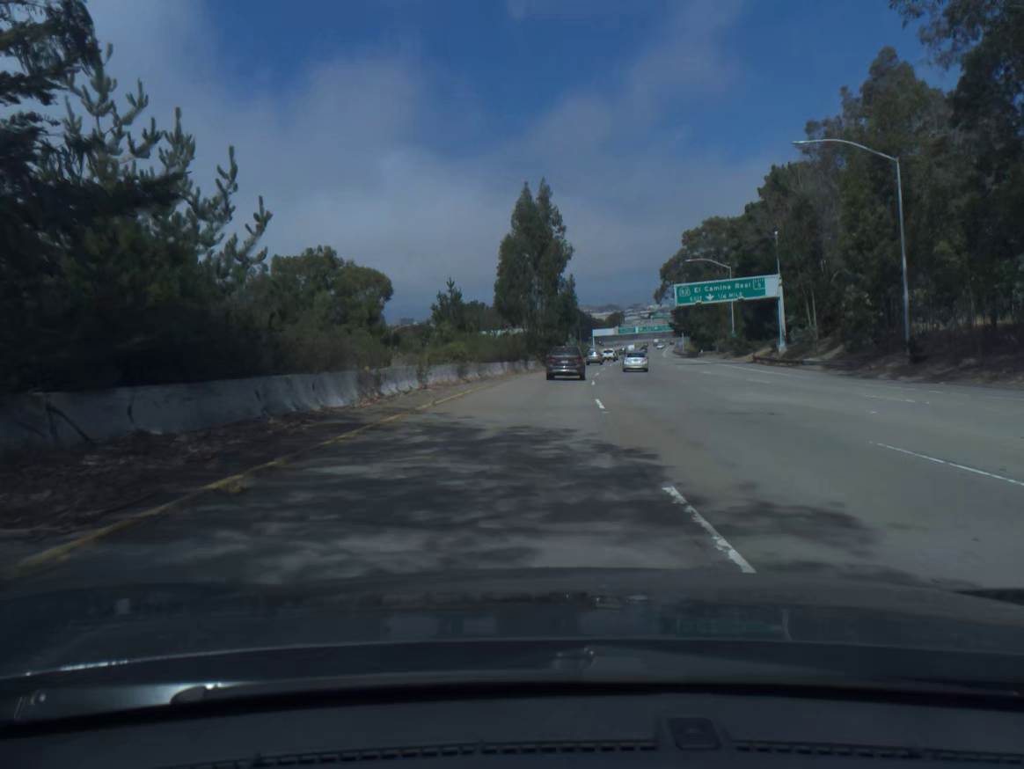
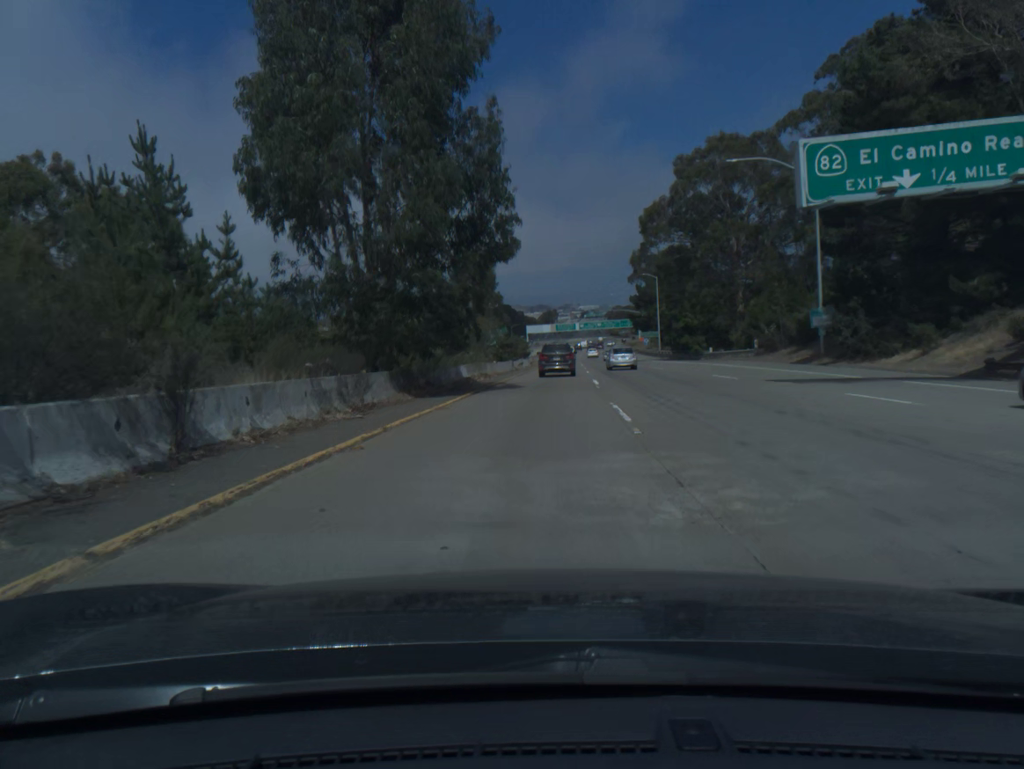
(+2.2, +49.6) m; +5°
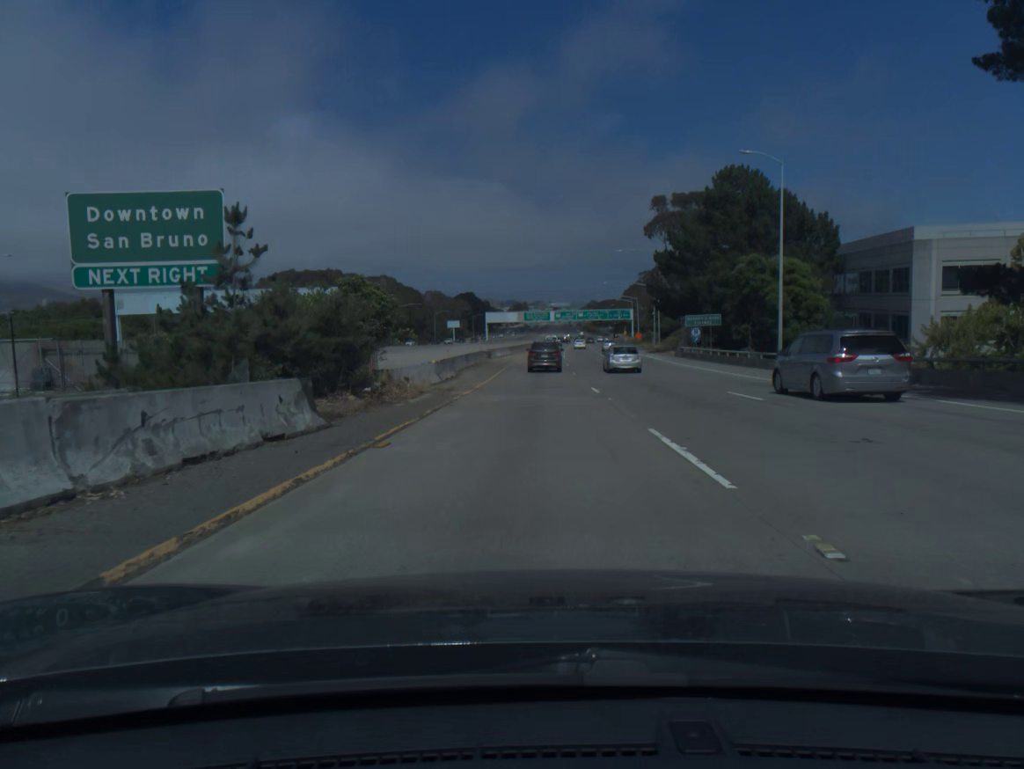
(+2.1, +66.7) m; +2°
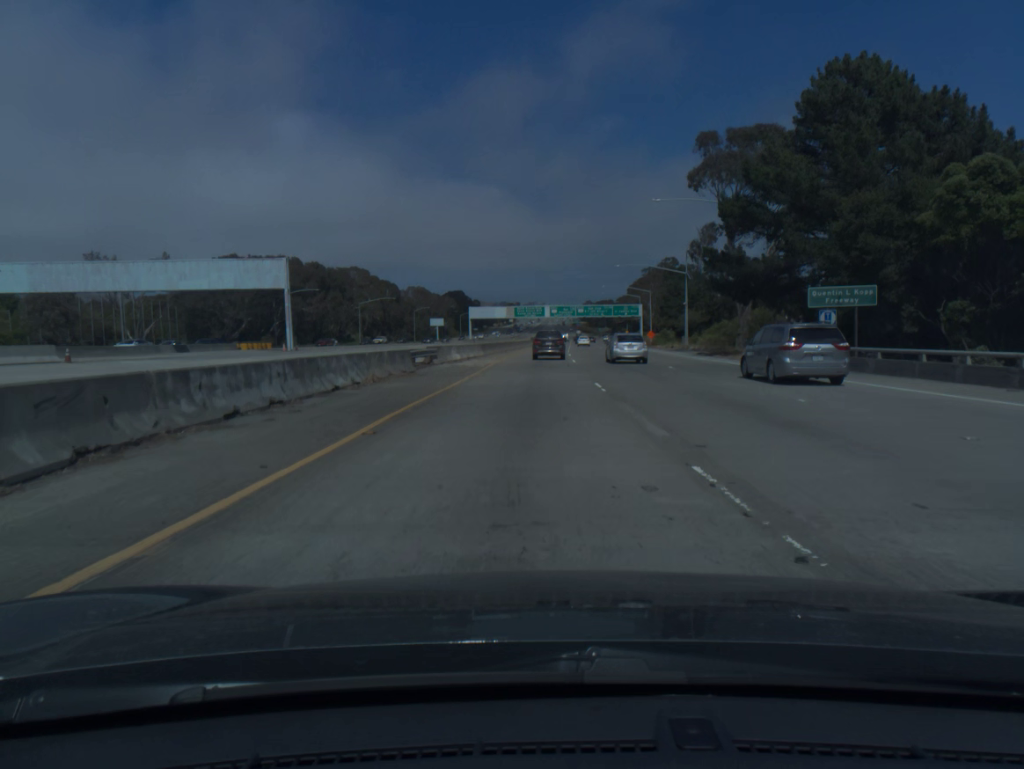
(0.0, +33.4) m; 0°
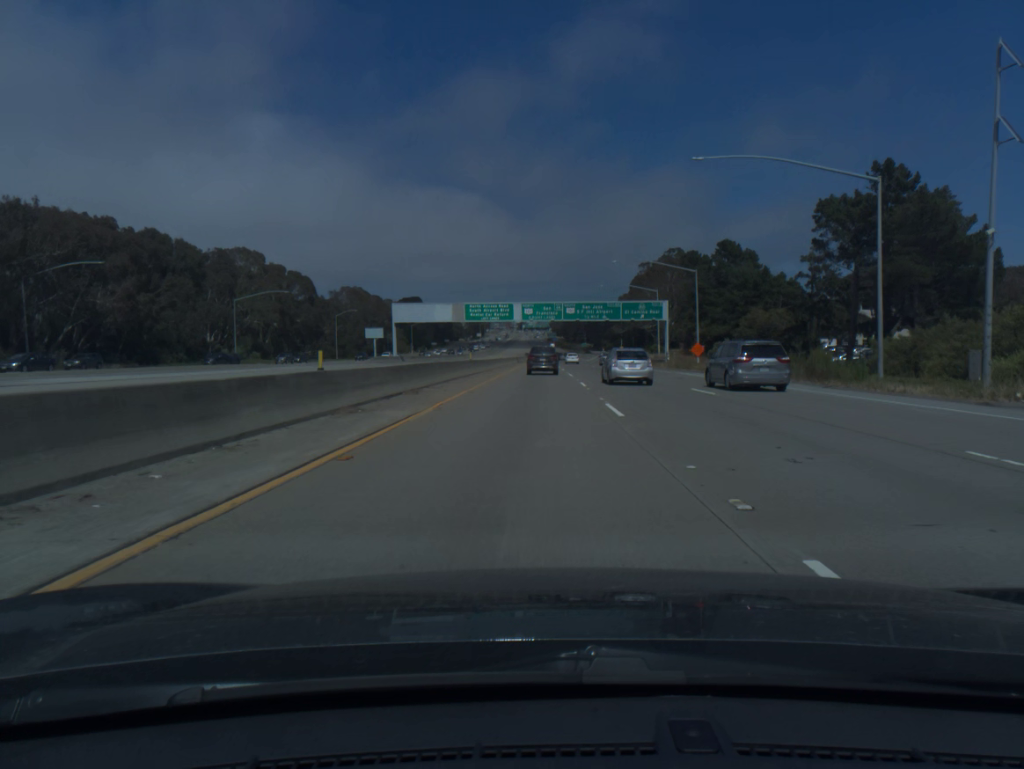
(+1.0, +68.8) m; +2°
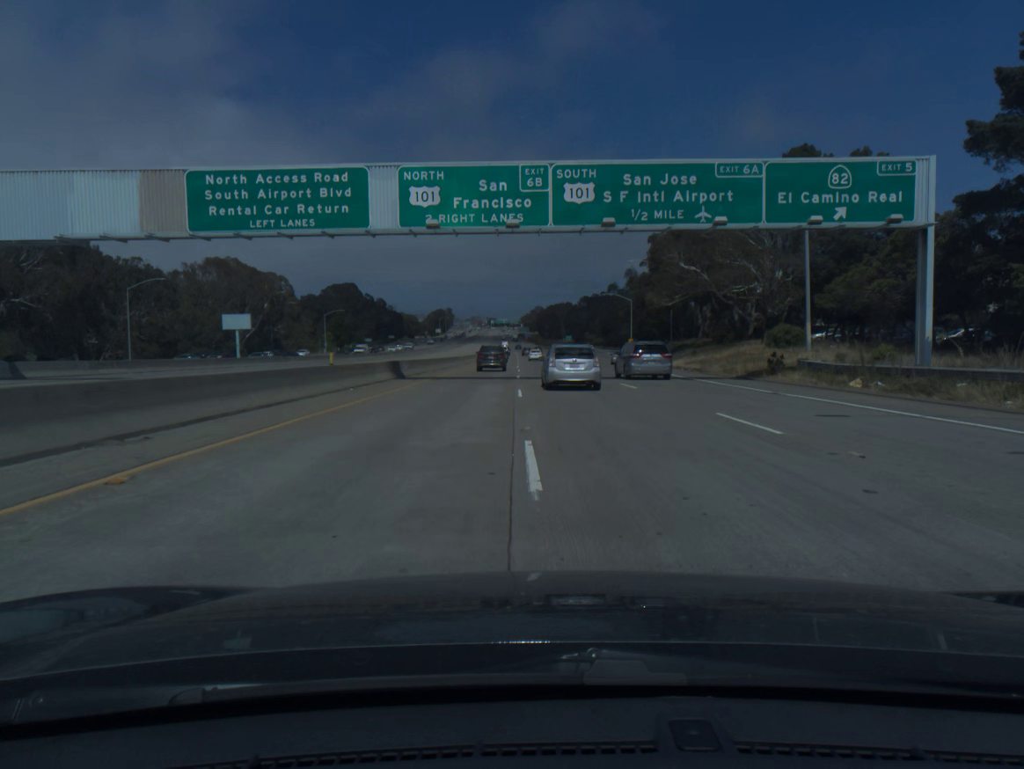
(+2.0, +85.0) m; +2°
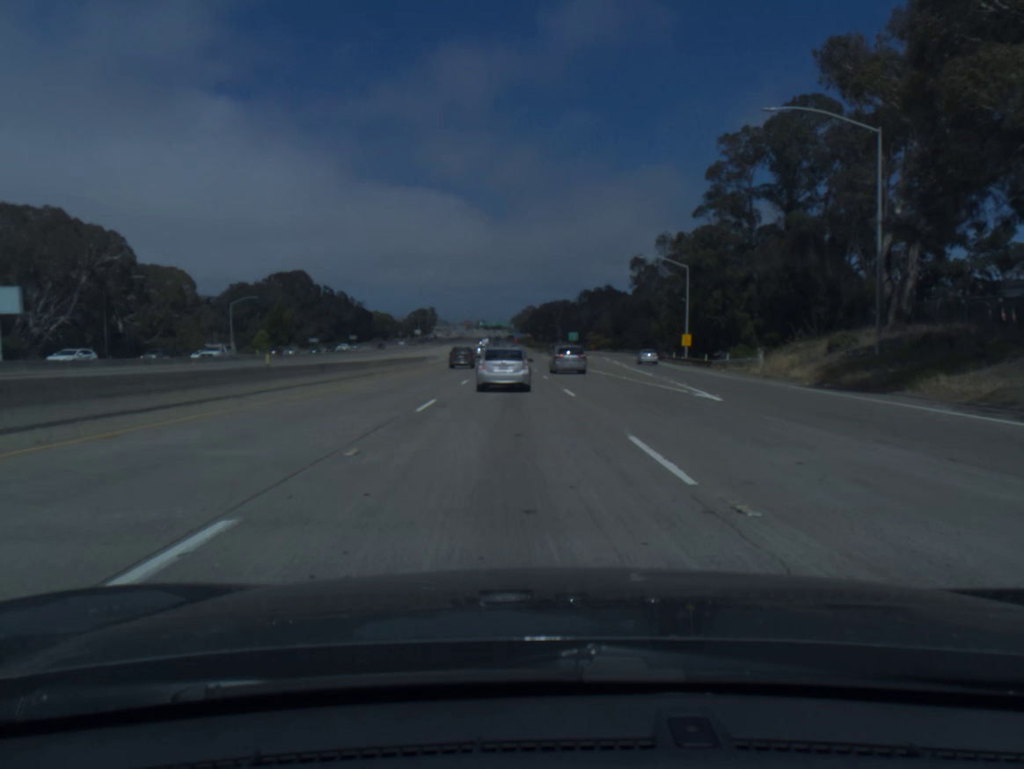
(+0.3, +62.9) m; +1°
